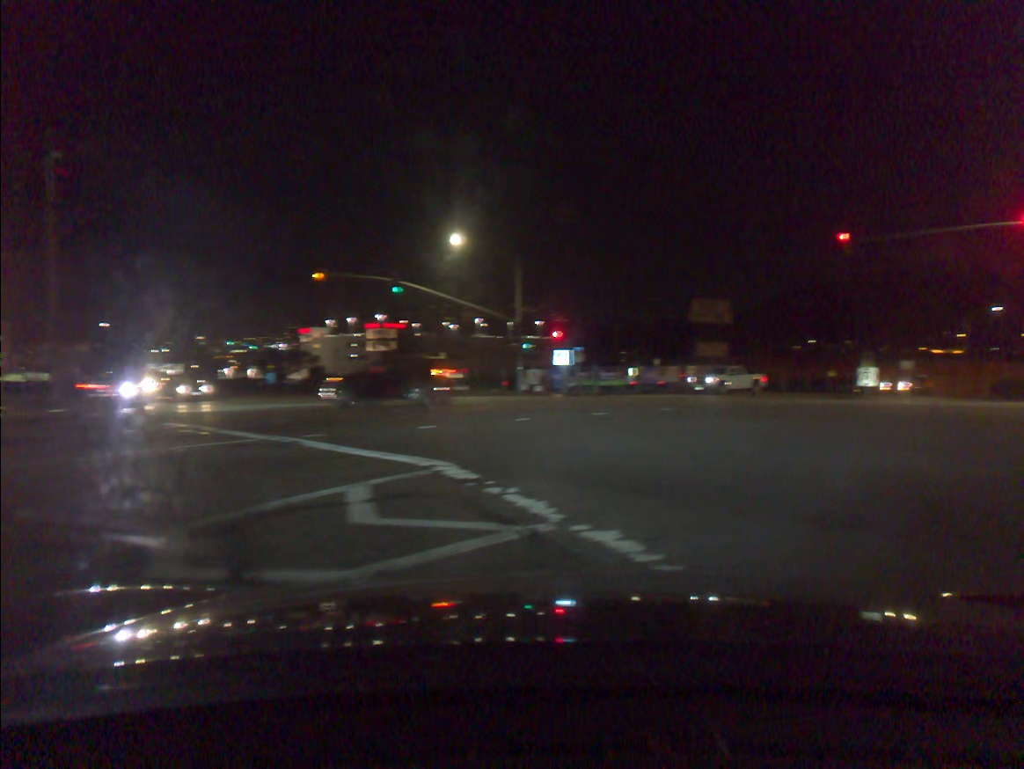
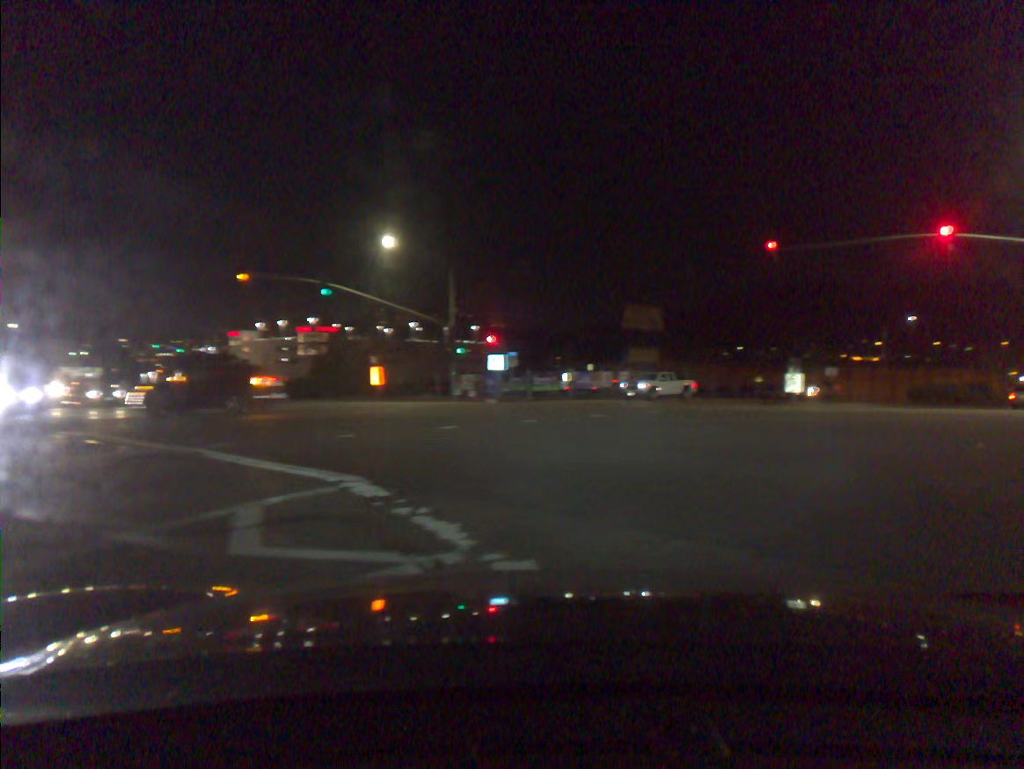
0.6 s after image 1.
(+0.2, +0.6) m; +5°
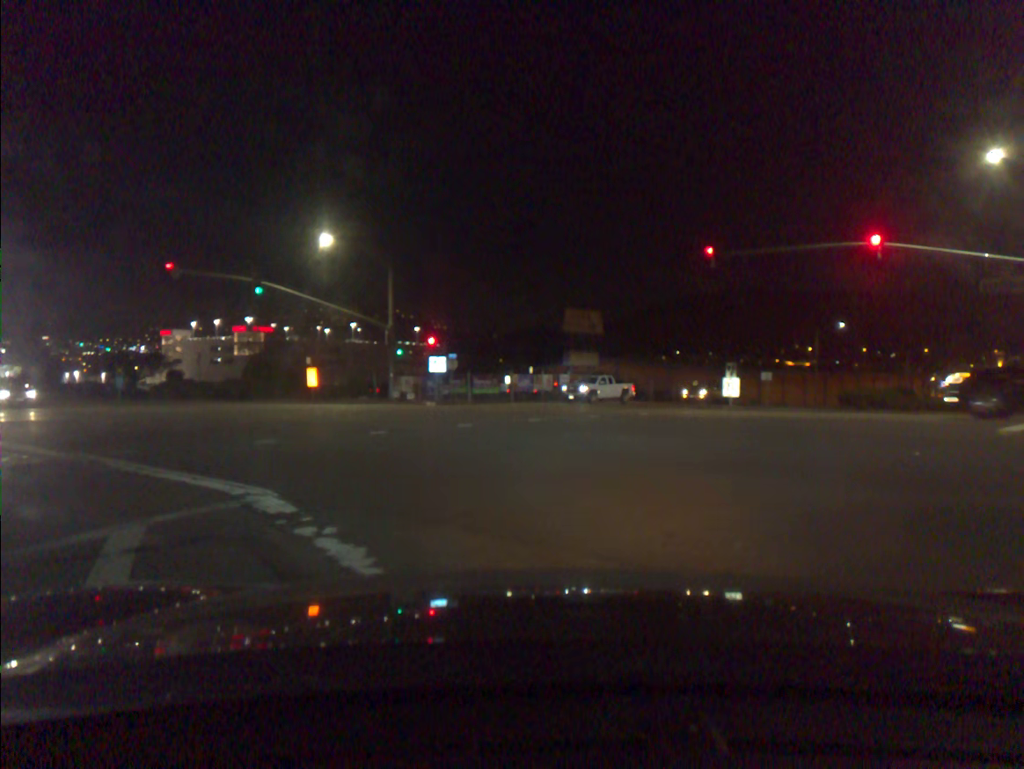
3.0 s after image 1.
(+0.1, +0.6) m; +4°
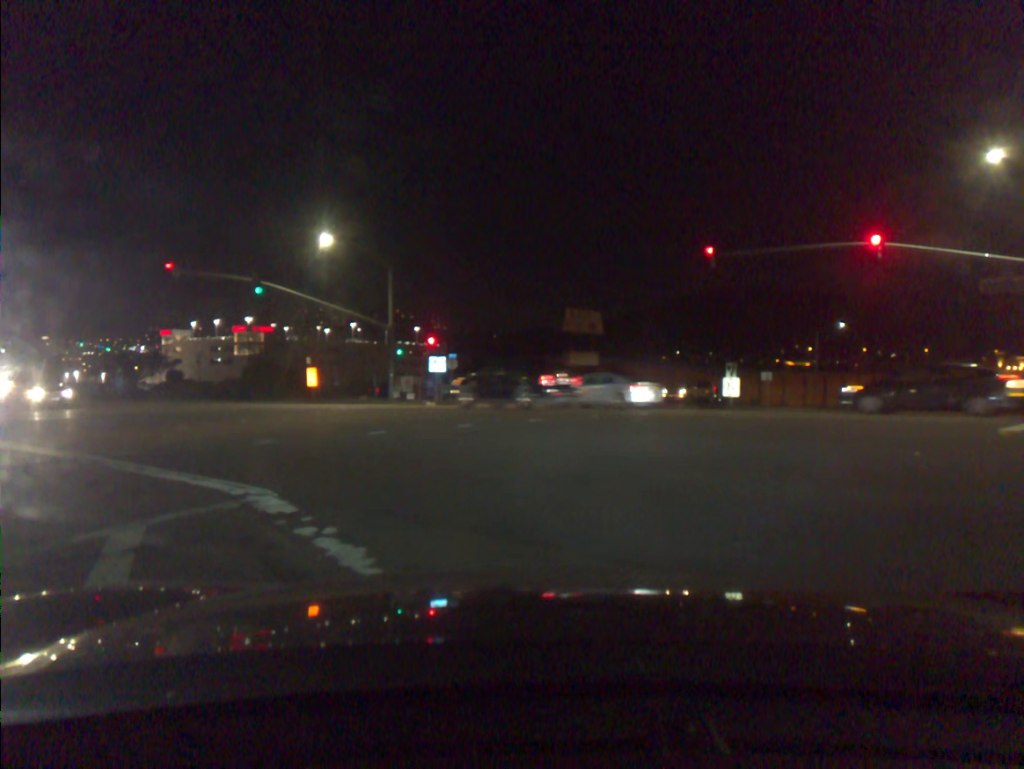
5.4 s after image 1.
(0.0, 0.0) m; 0°
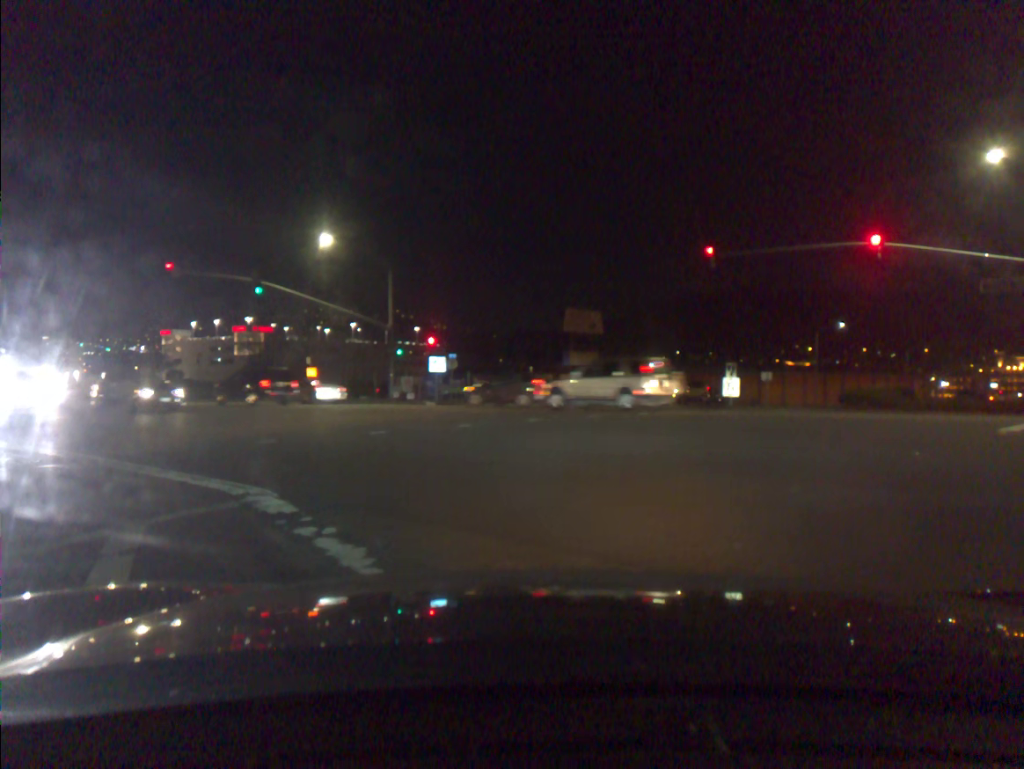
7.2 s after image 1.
(-0.1, -0.1) m; 0°
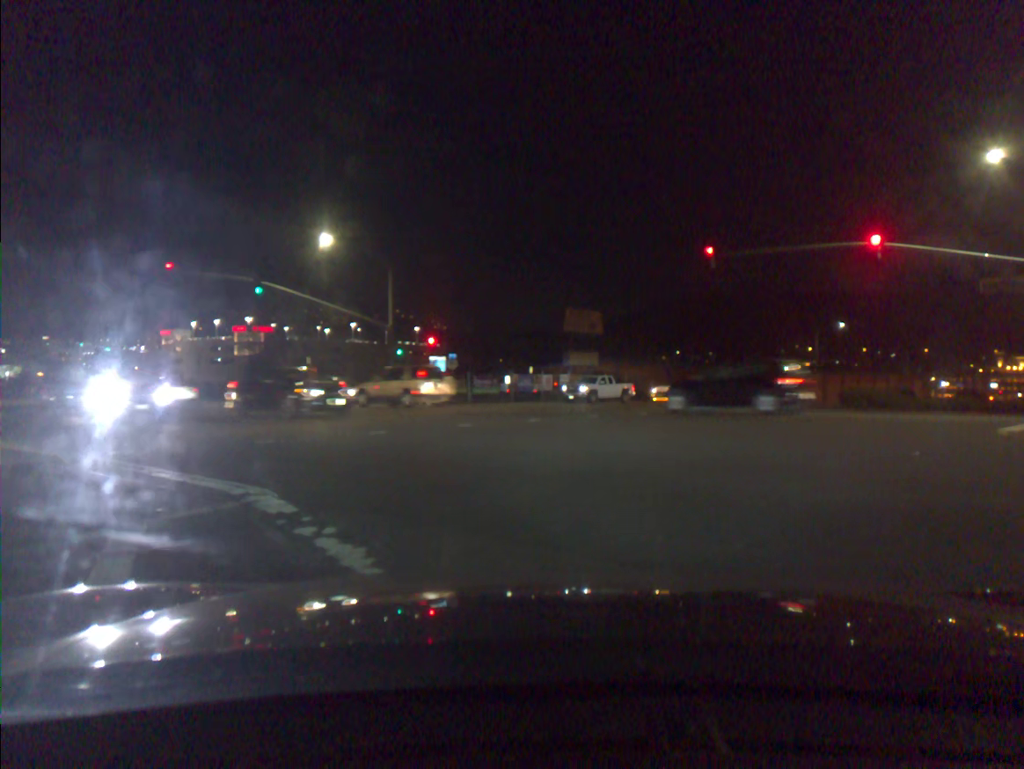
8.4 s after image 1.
(-0.1, 0.0) m; 0°
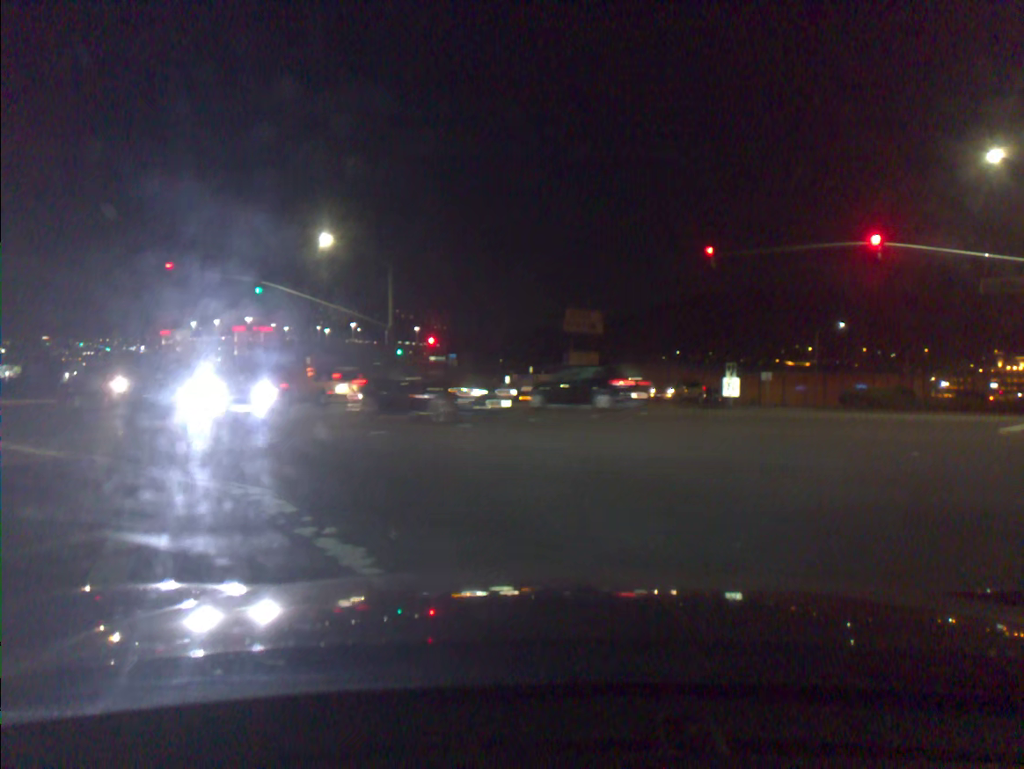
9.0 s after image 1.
(0.0, 0.0) m; 0°
